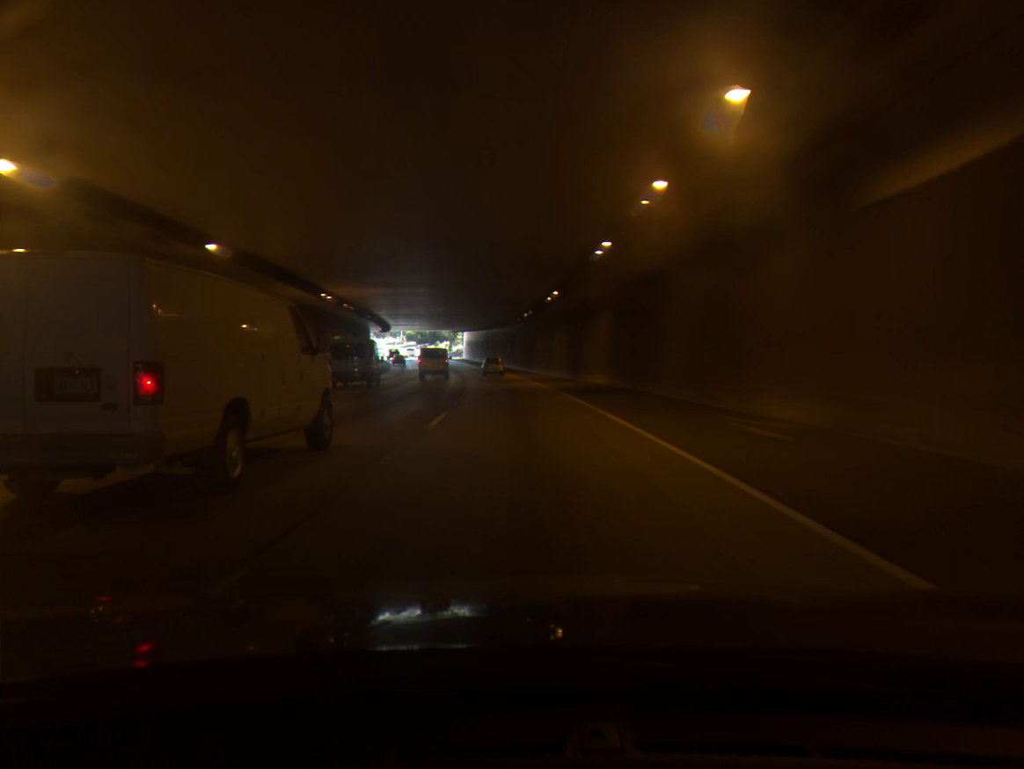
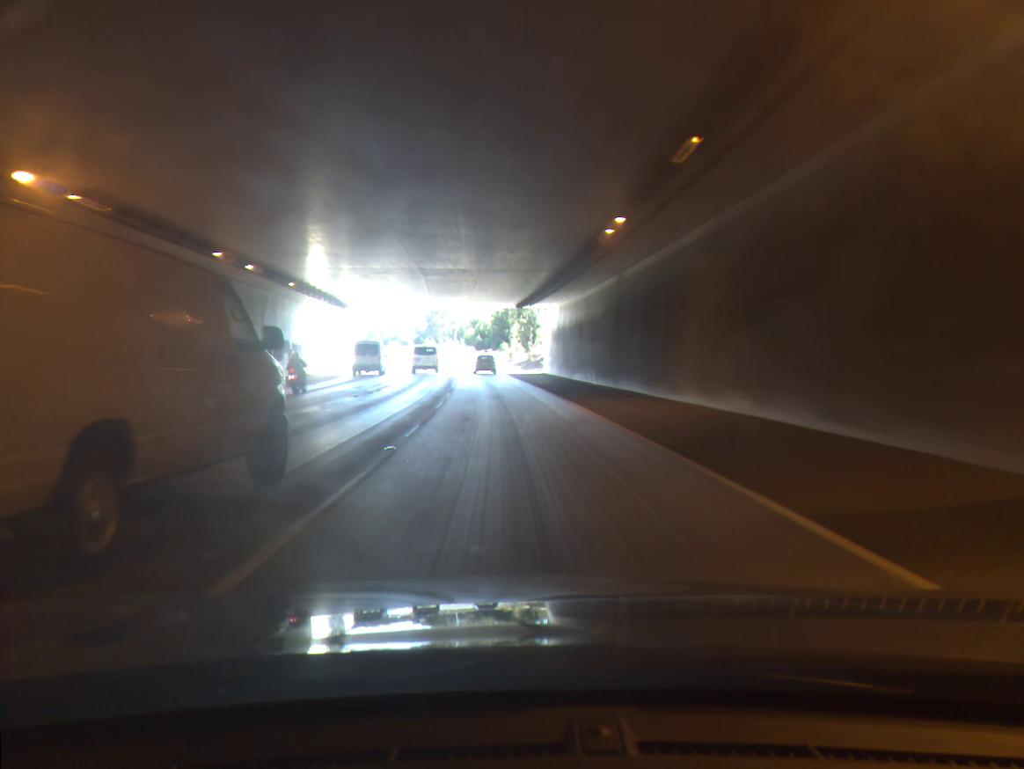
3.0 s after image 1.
(-5.0, +84.0) m; -7°
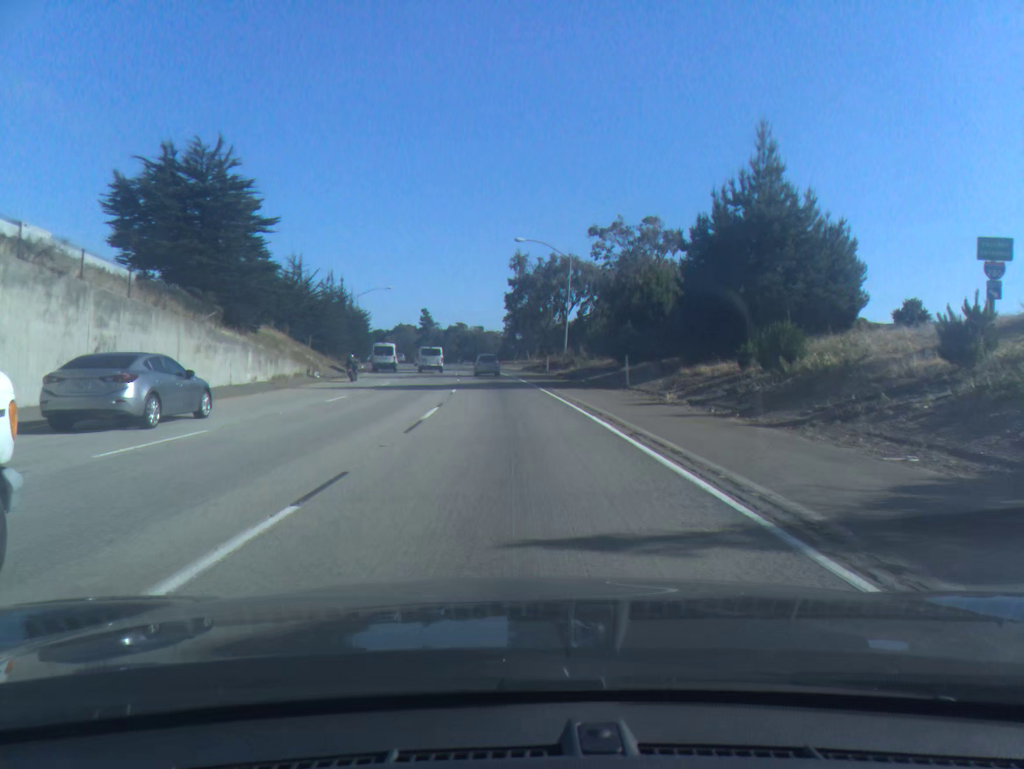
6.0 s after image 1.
(-6.3, +83.2) m; -9°
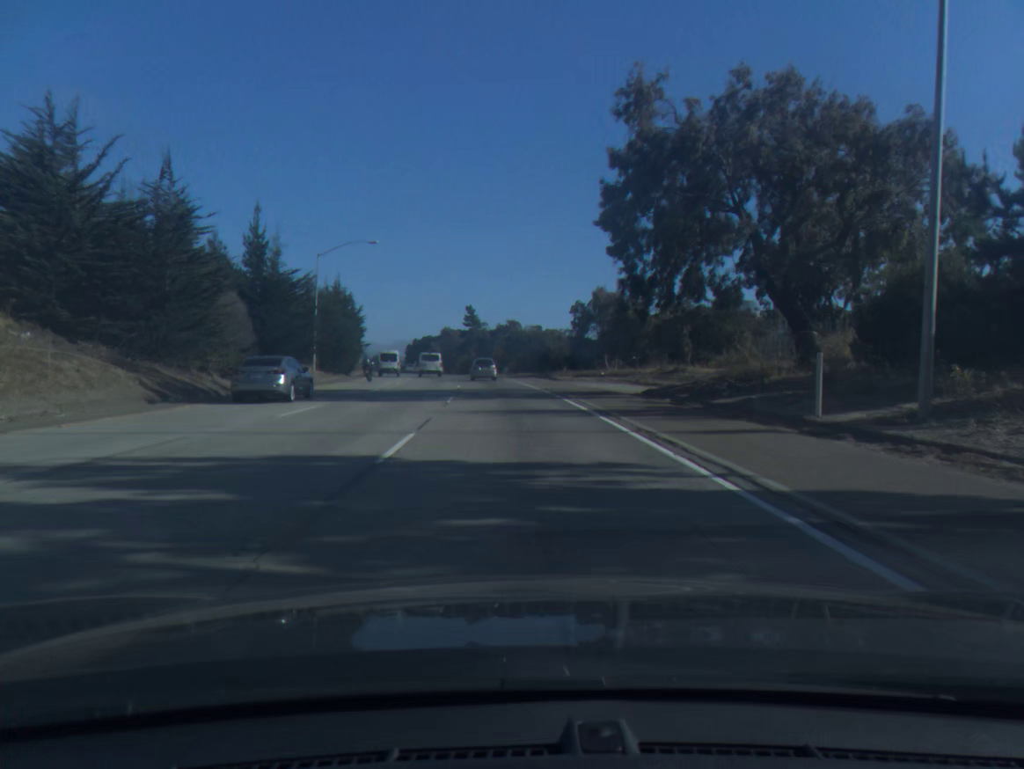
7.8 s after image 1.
(-2.1, +49.9) m; -4°
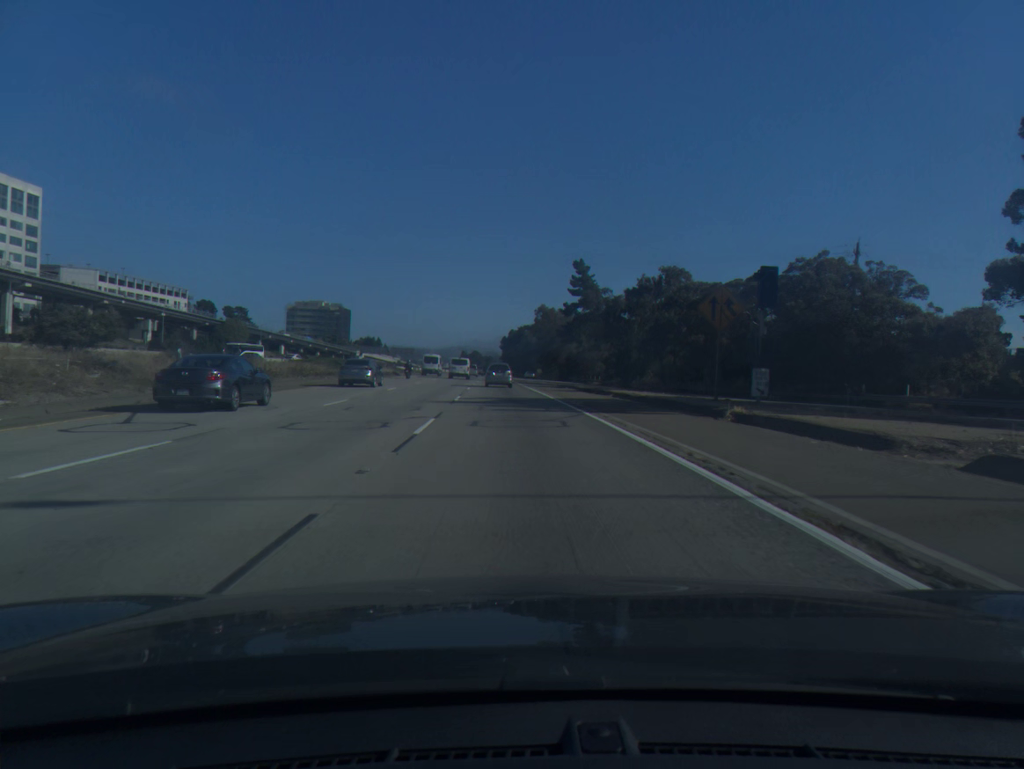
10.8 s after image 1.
(-5.5, +82.3) m; -7°
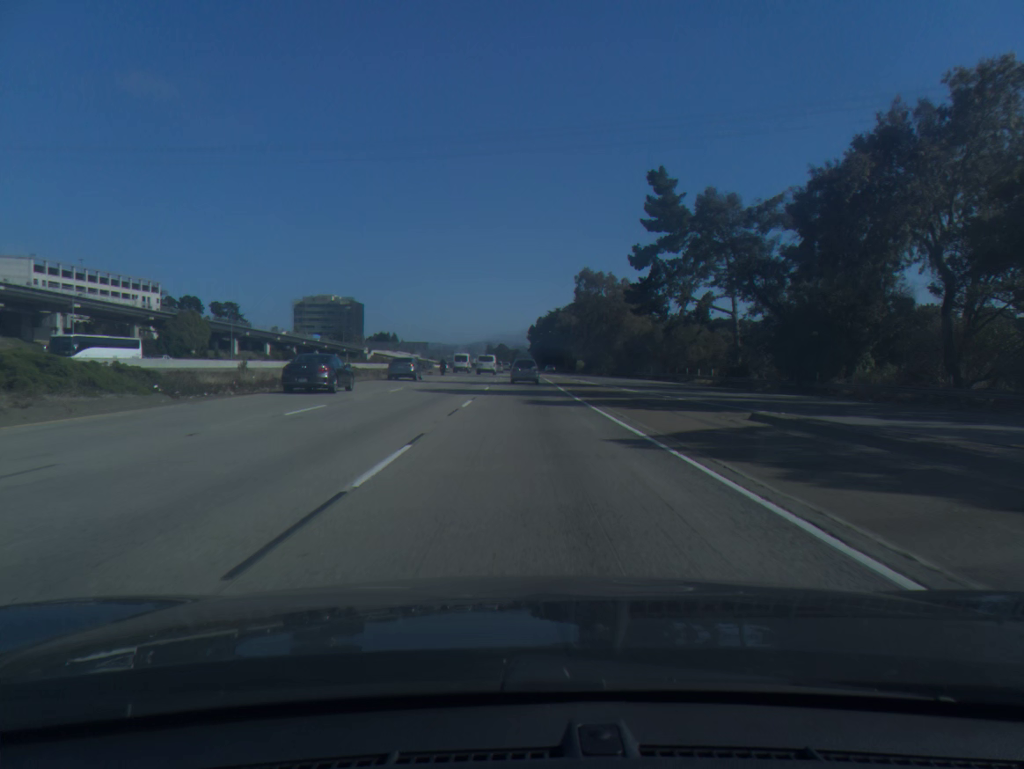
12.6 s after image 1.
(-0.9, +48.5) m; -1°
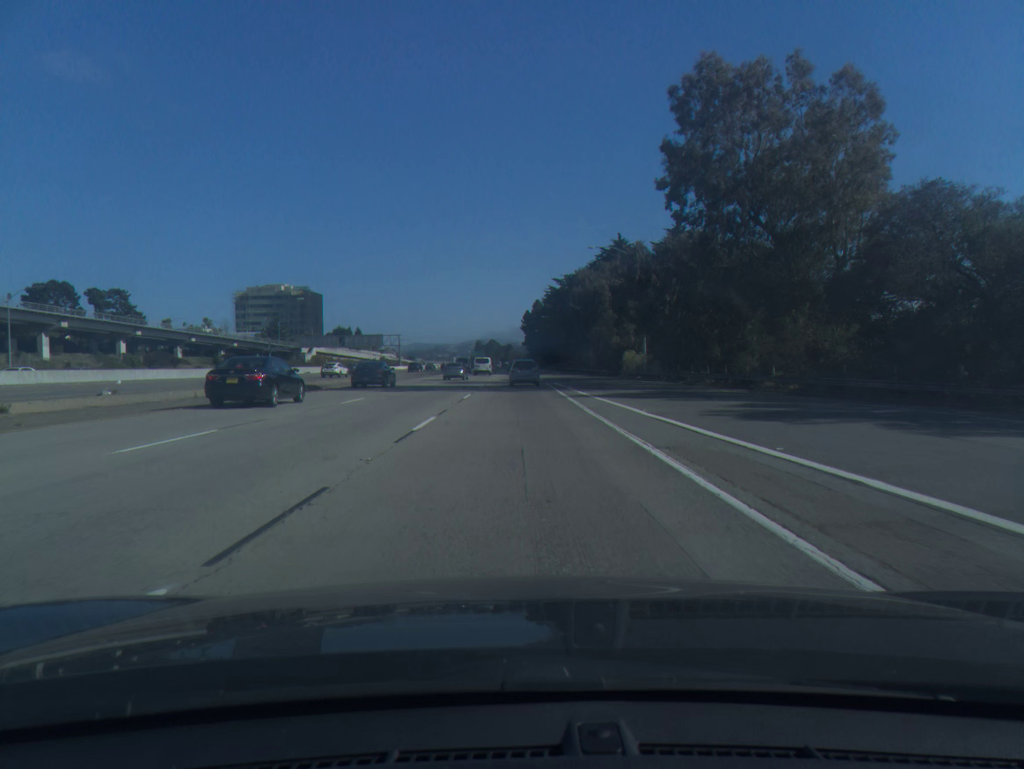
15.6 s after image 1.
(+0.5, +78.4) m; 0°
